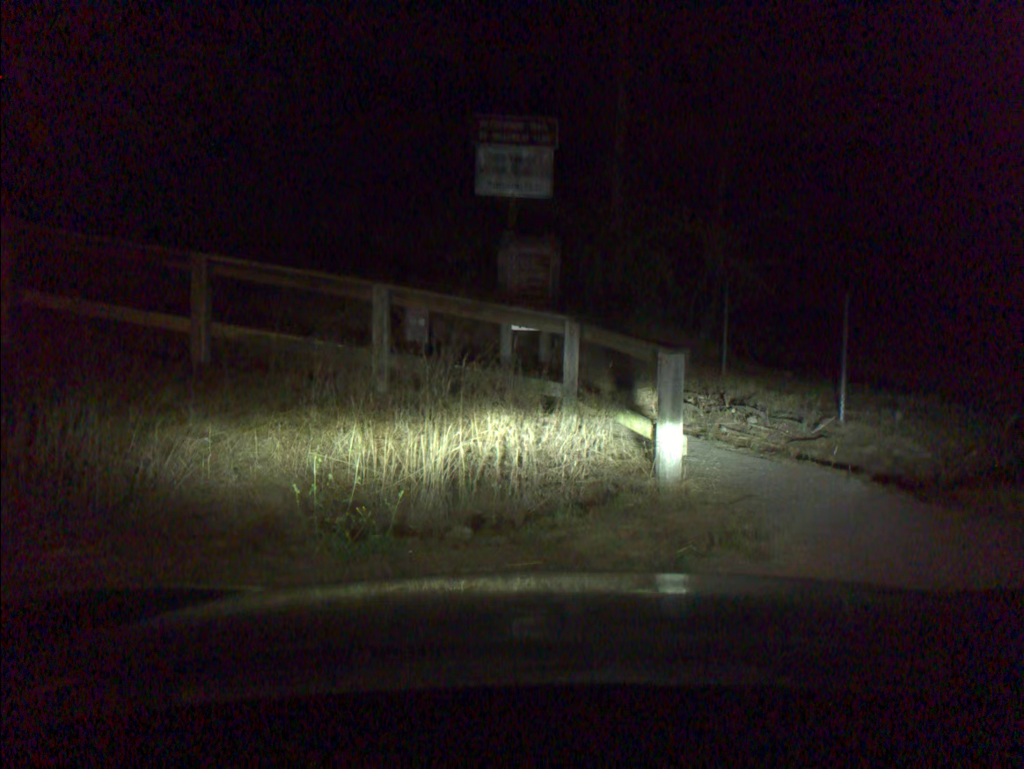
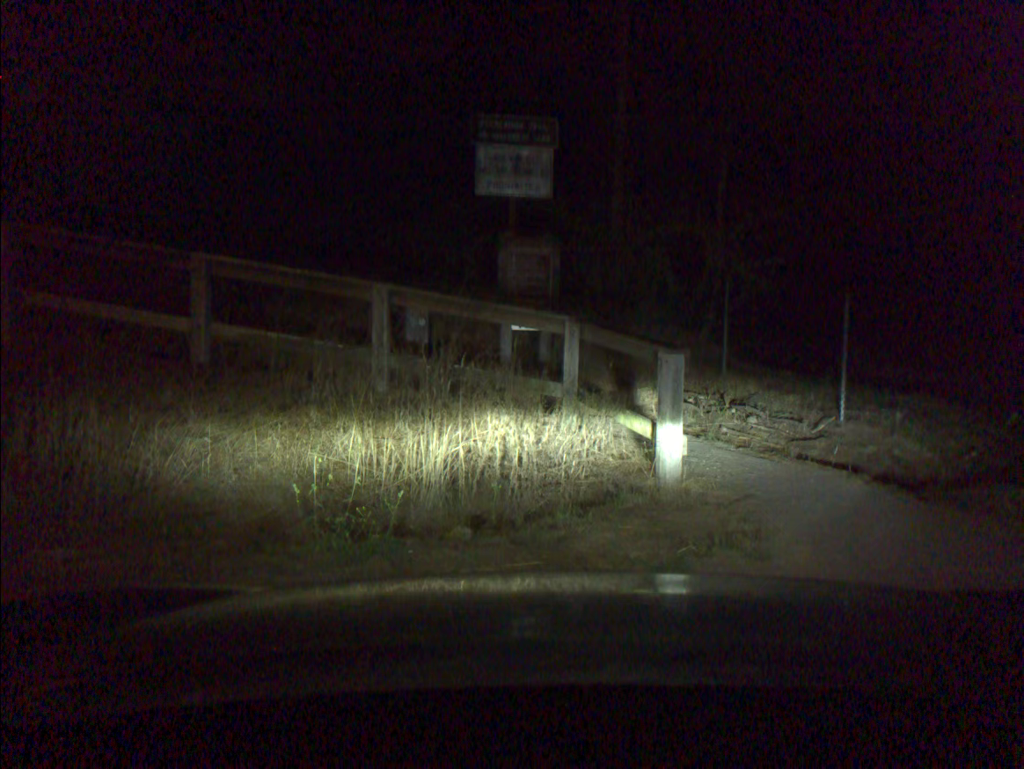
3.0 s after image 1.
(0.0, 0.0) m; 0°
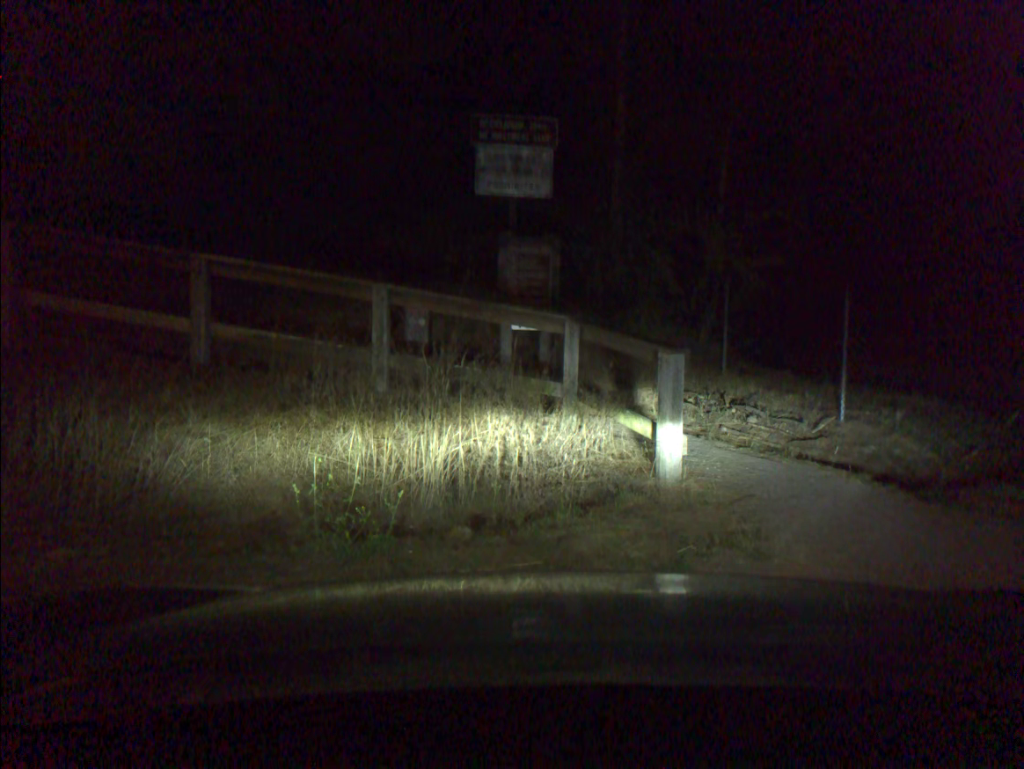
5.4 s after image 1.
(0.0, 0.0) m; 0°
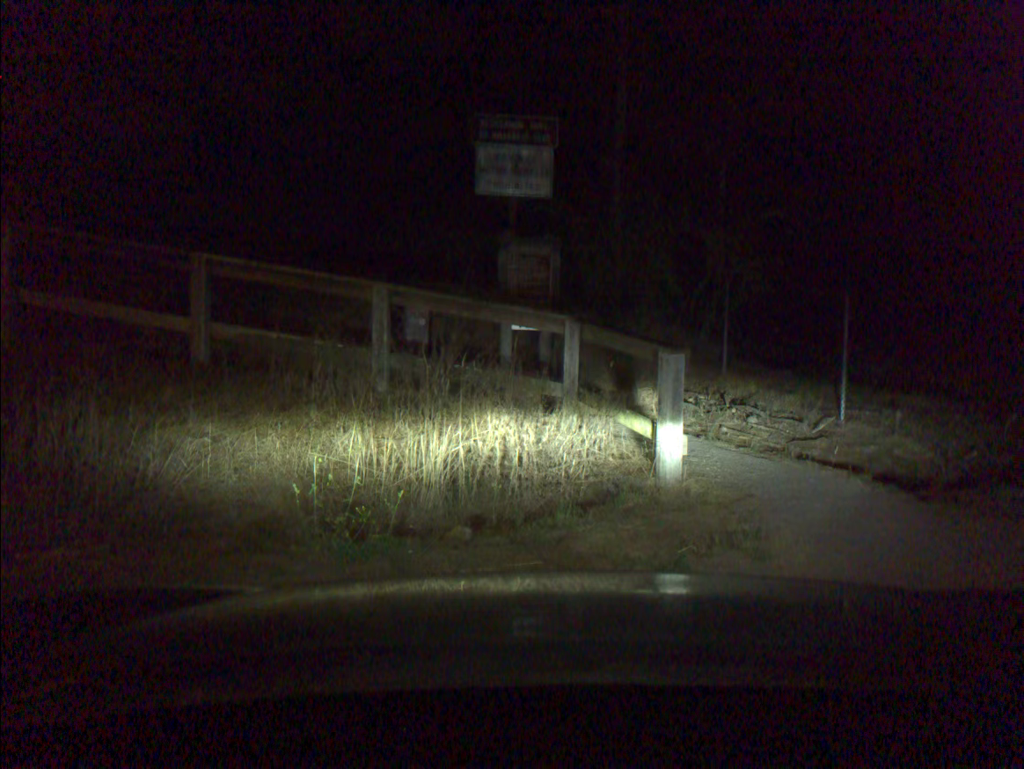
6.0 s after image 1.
(0.0, 0.0) m; 0°
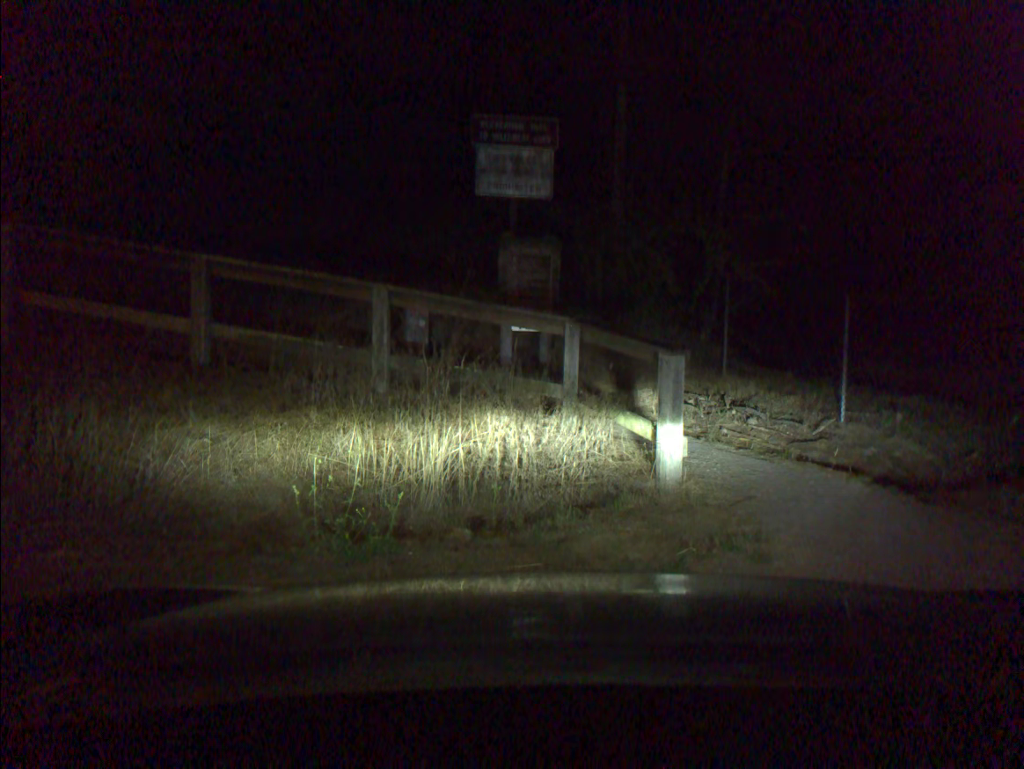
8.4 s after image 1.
(0.0, 0.0) m; 0°
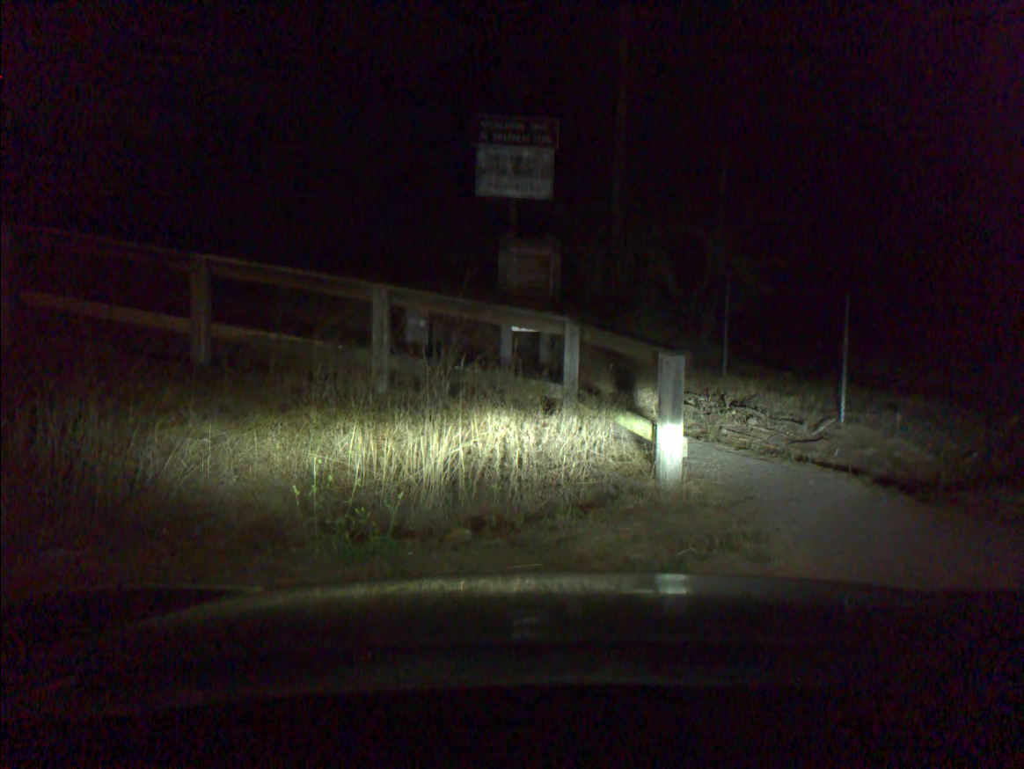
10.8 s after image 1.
(0.0, 0.0) m; 0°
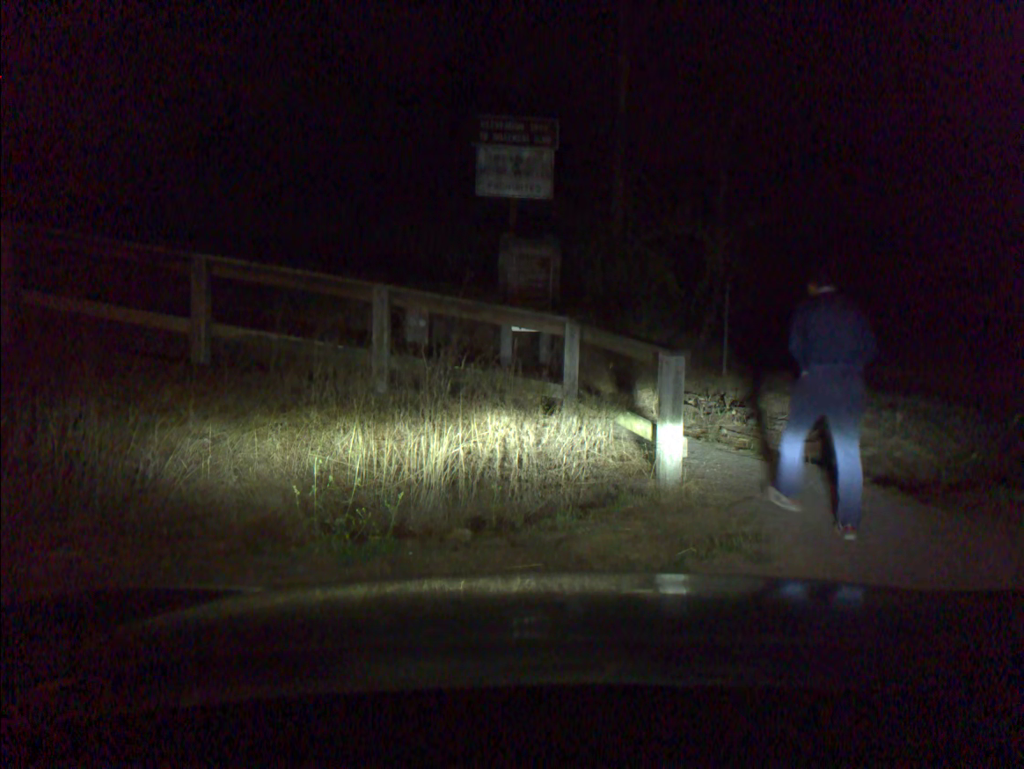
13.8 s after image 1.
(0.0, 0.0) m; 0°
